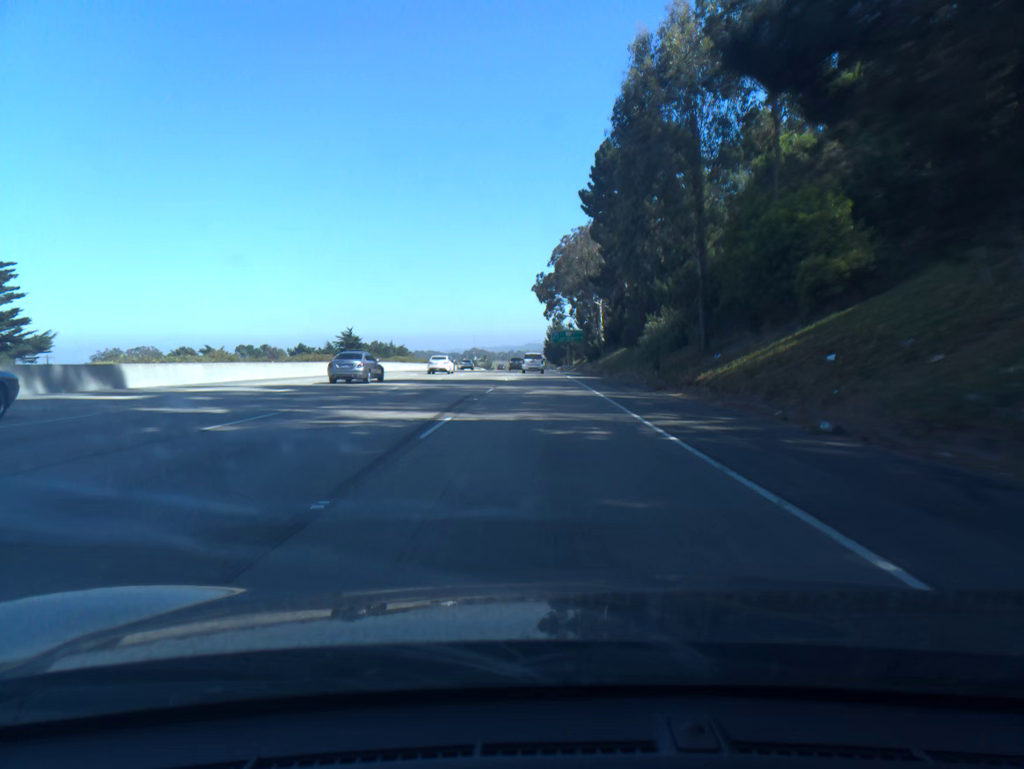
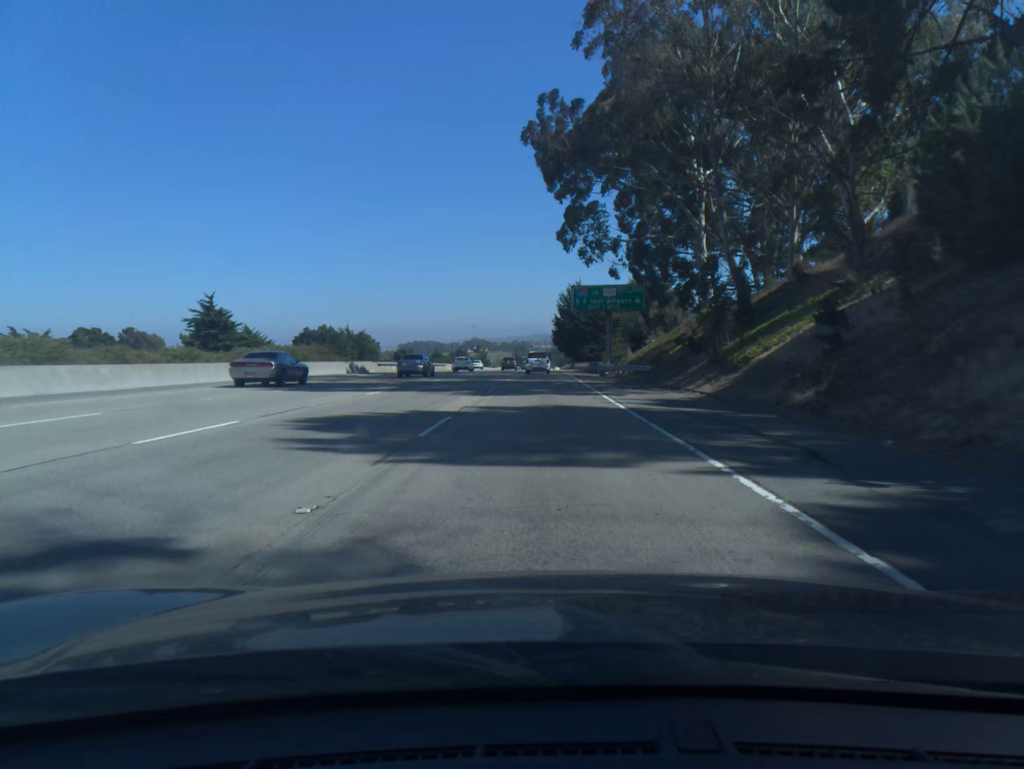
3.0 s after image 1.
(-0.3, +87.5) m; 0°
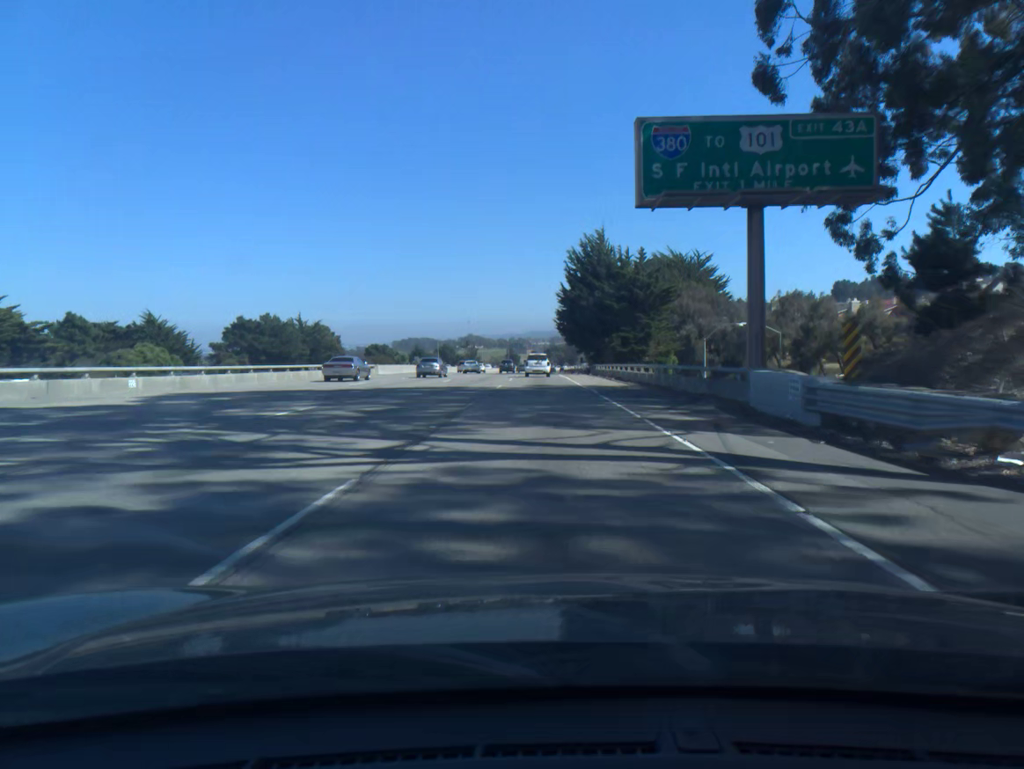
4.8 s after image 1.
(+0.1, +51.6) m; 0°
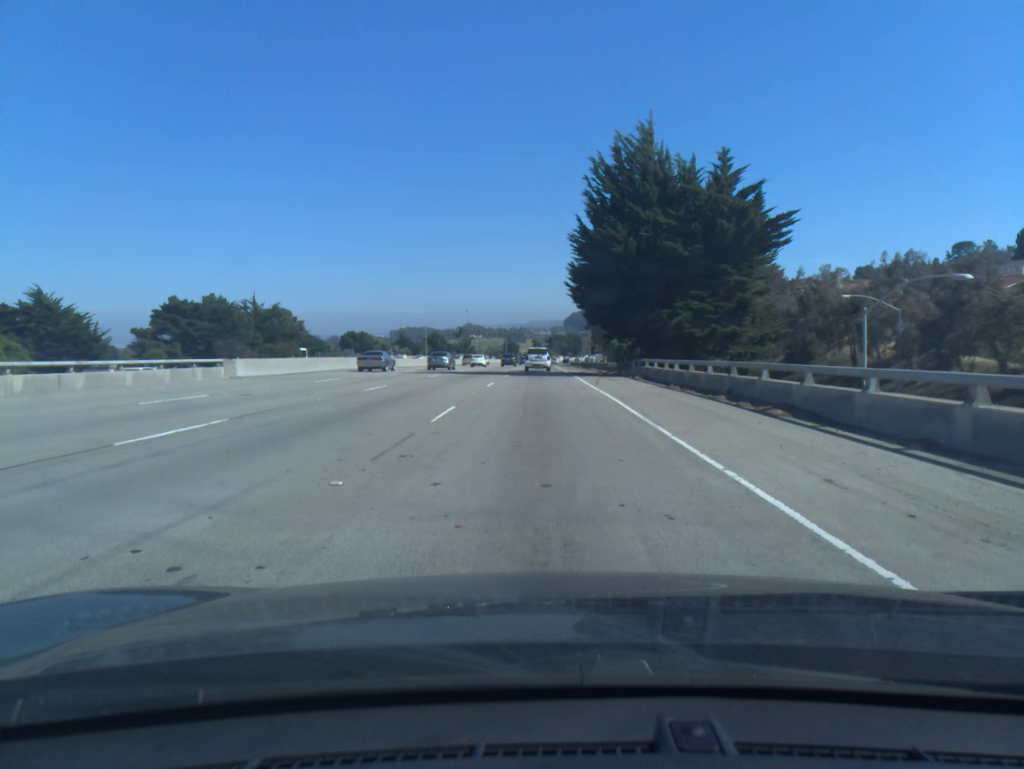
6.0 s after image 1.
(0.0, +34.3) m; 0°
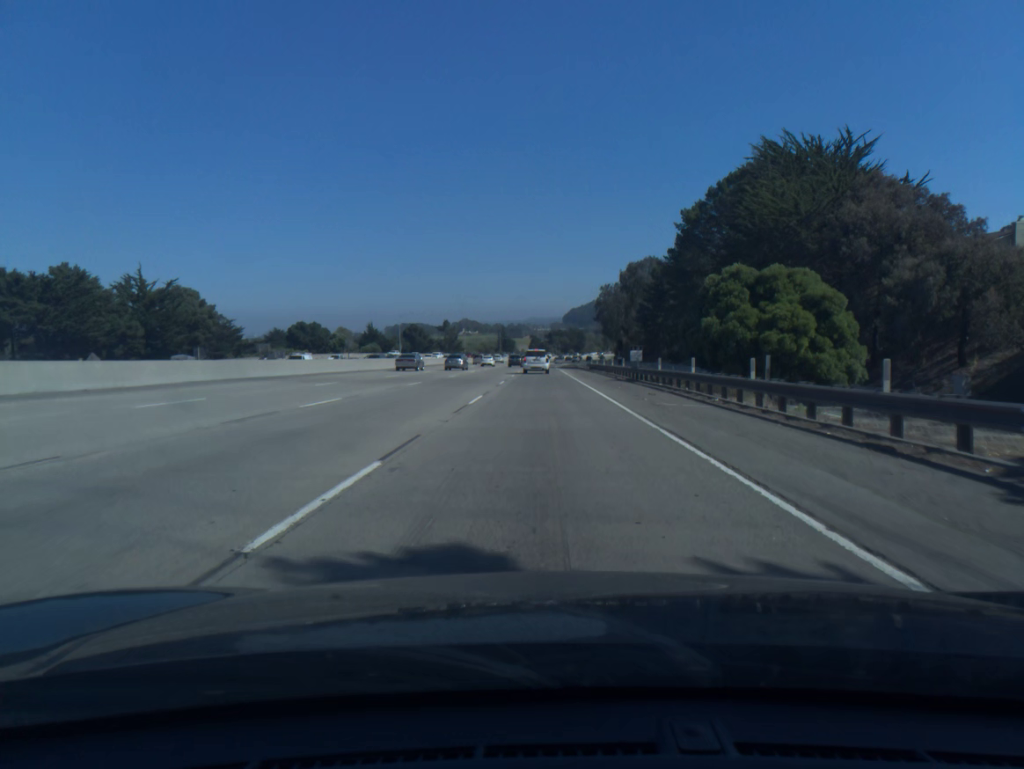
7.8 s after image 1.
(-0.1, +51.6) m; 0°
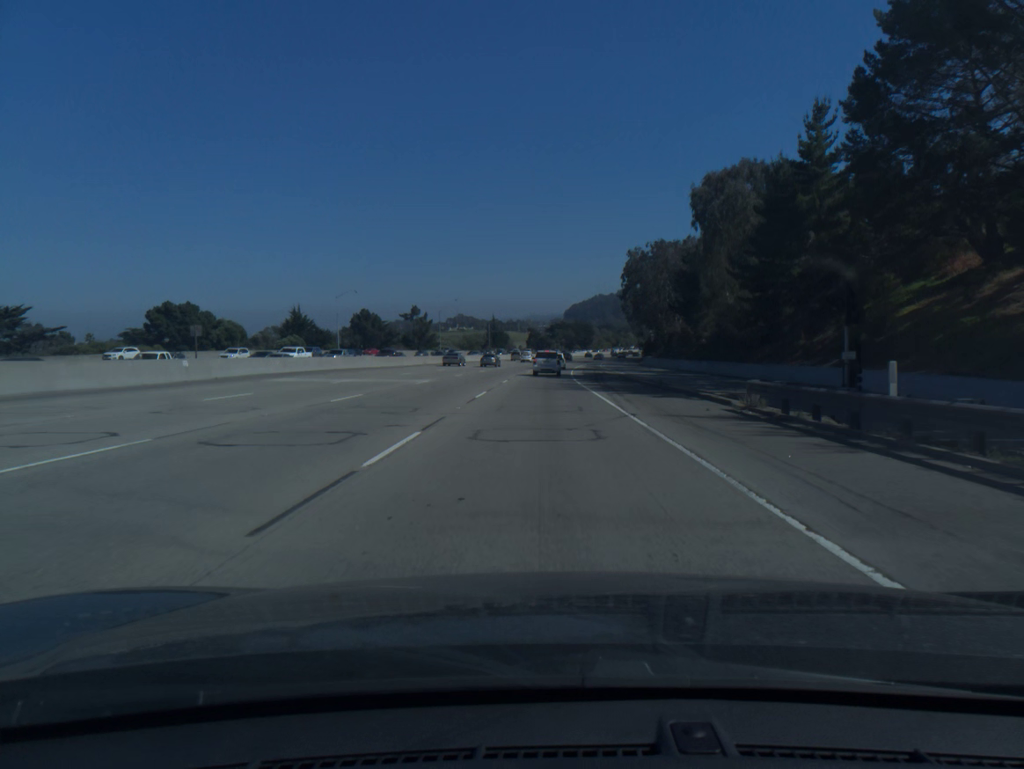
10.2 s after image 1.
(+0.1, +69.0) m; 0°
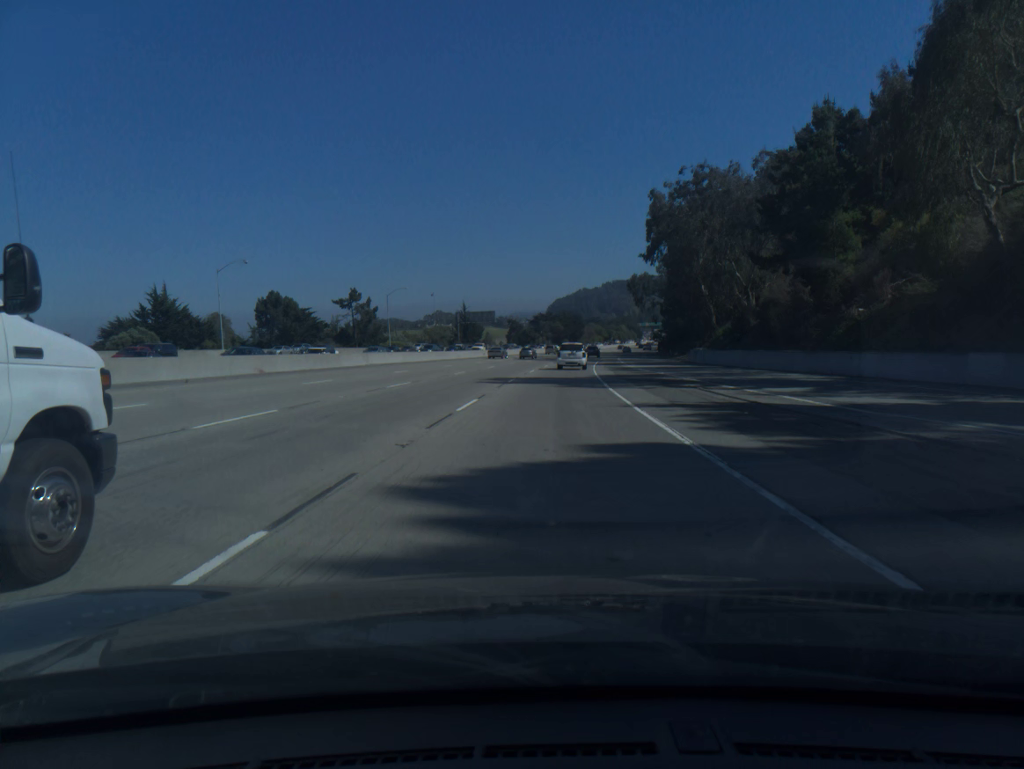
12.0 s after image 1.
(+0.2, +51.0) m; +1°
